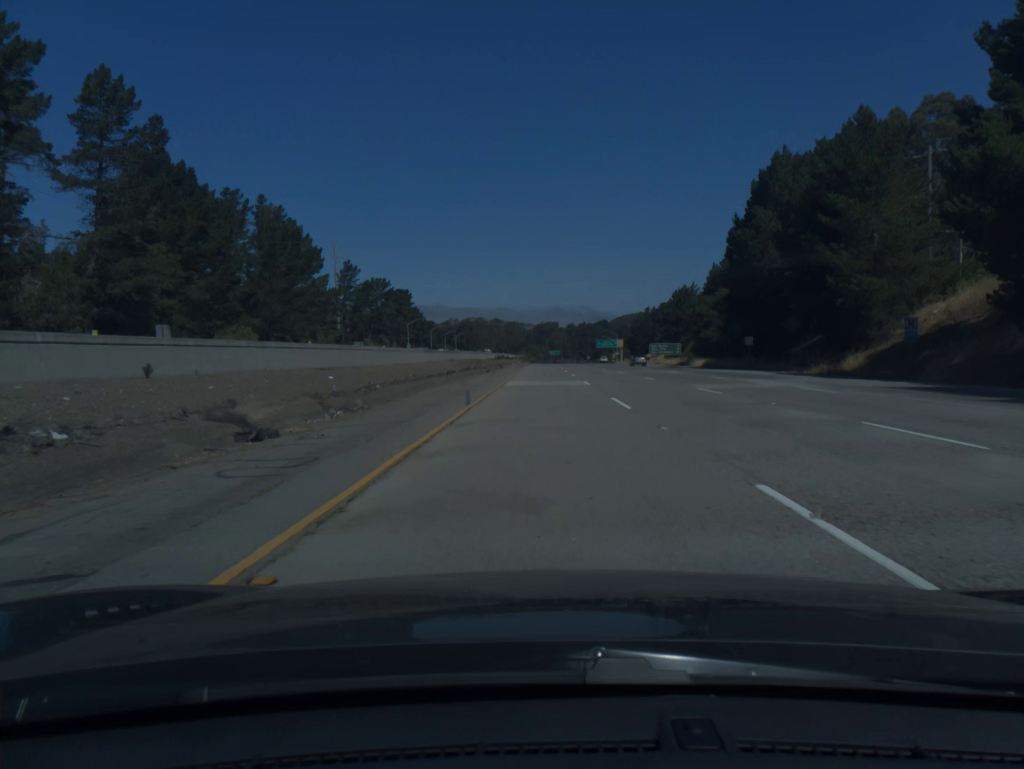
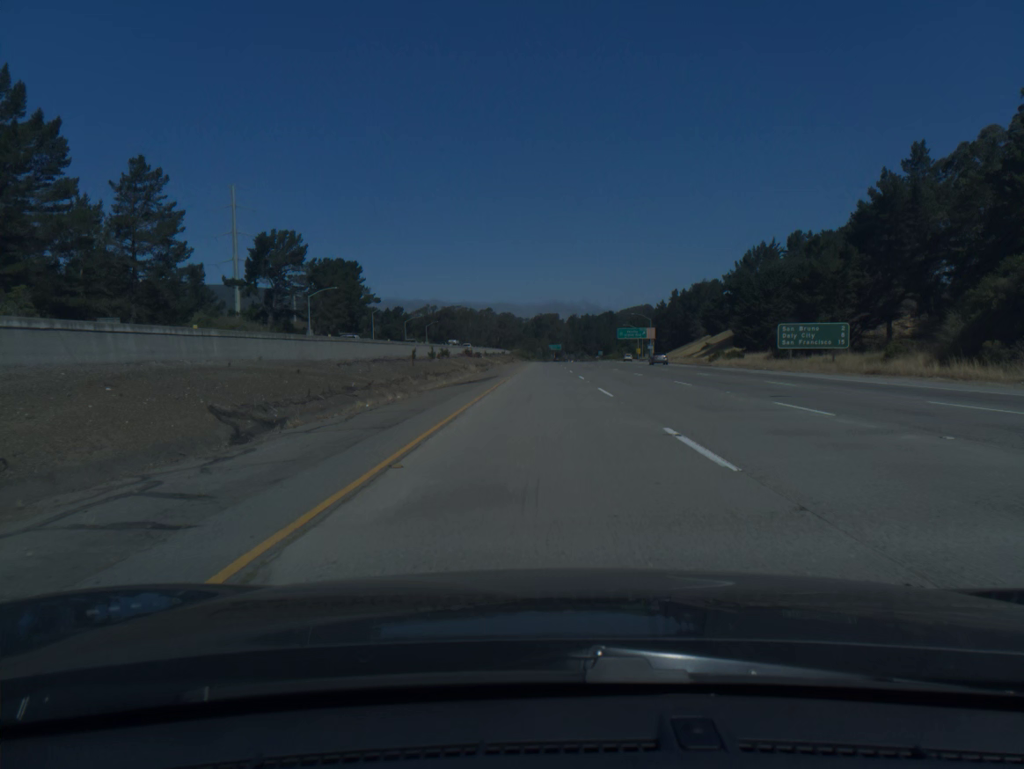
(0.0, +82.7) m; 0°
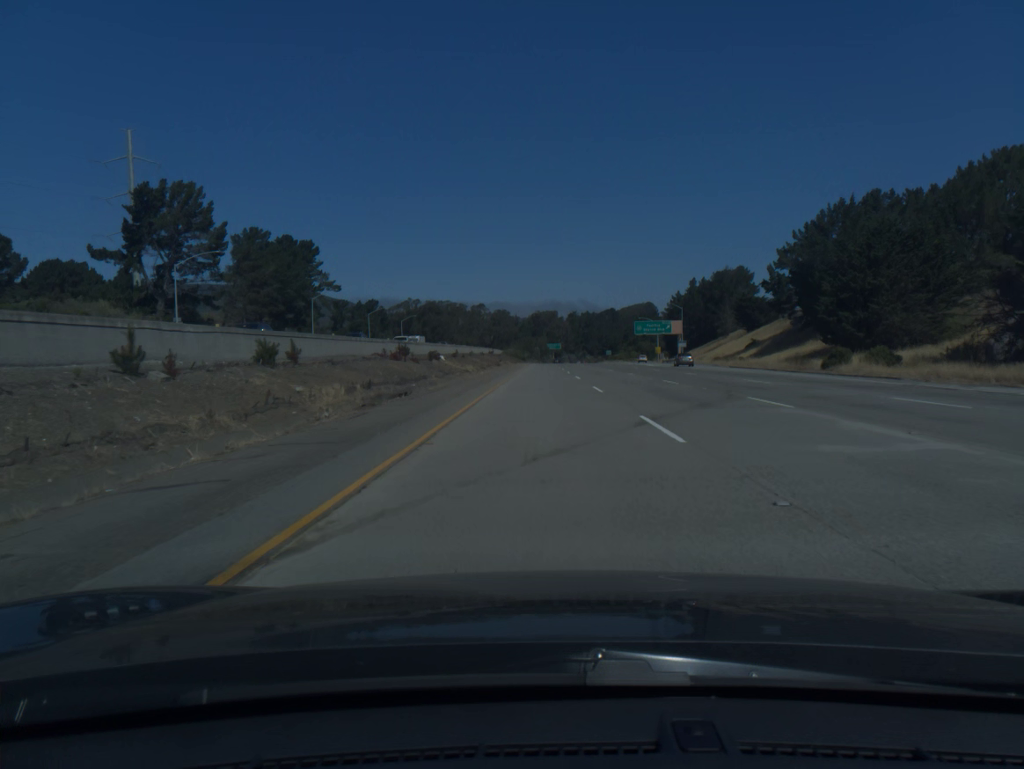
(+0.1, +41.3) m; 0°
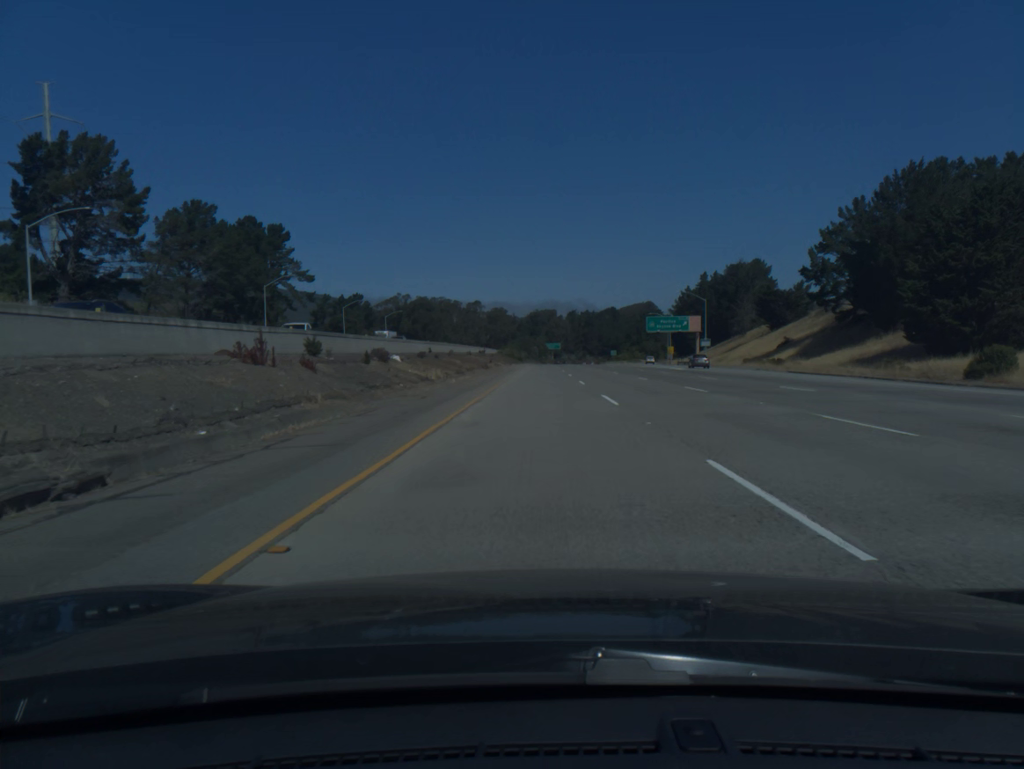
(0.0, +20.6) m; 0°
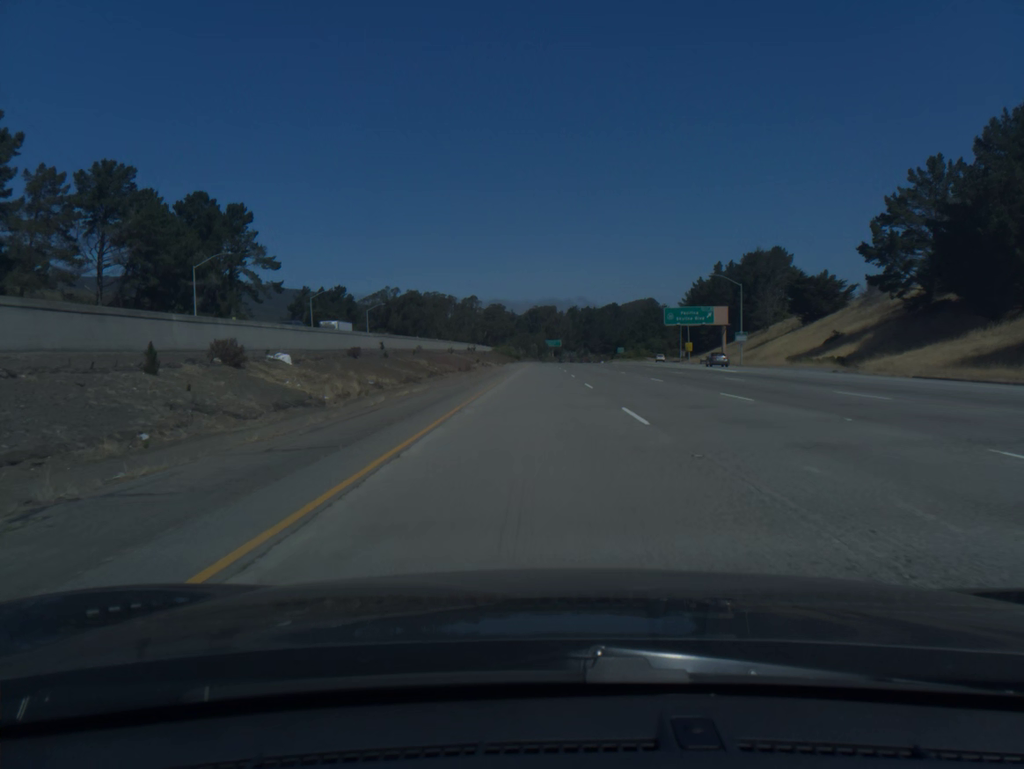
(0.0, +20.6) m; 0°
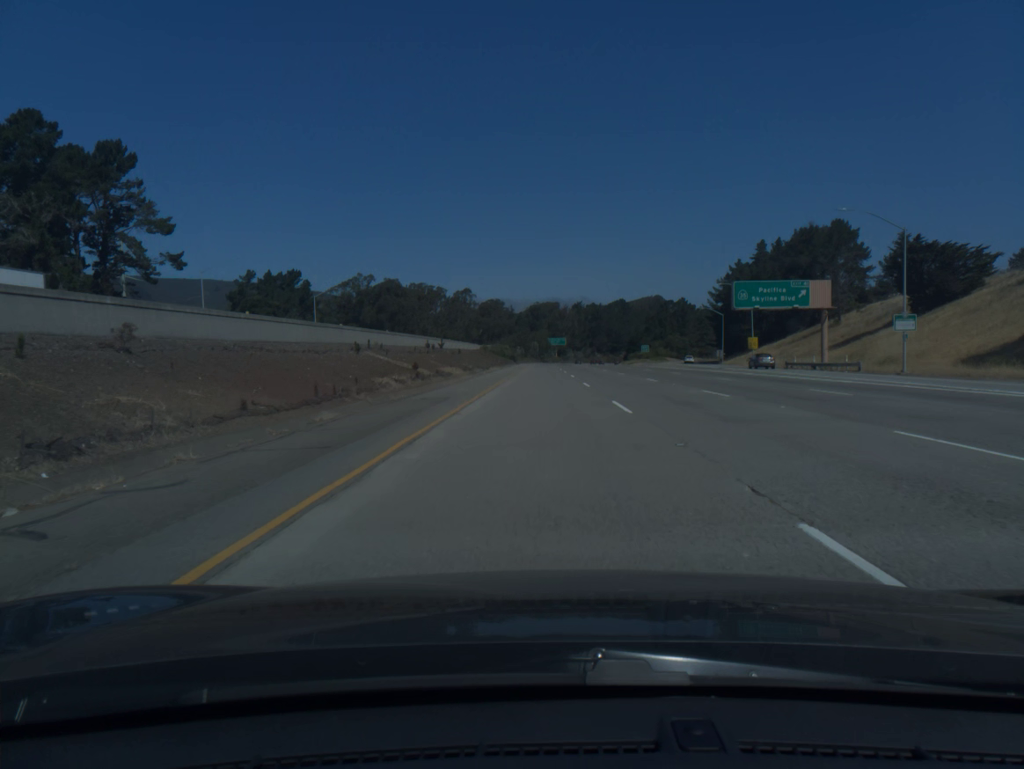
(0.0, +41.1) m; 0°
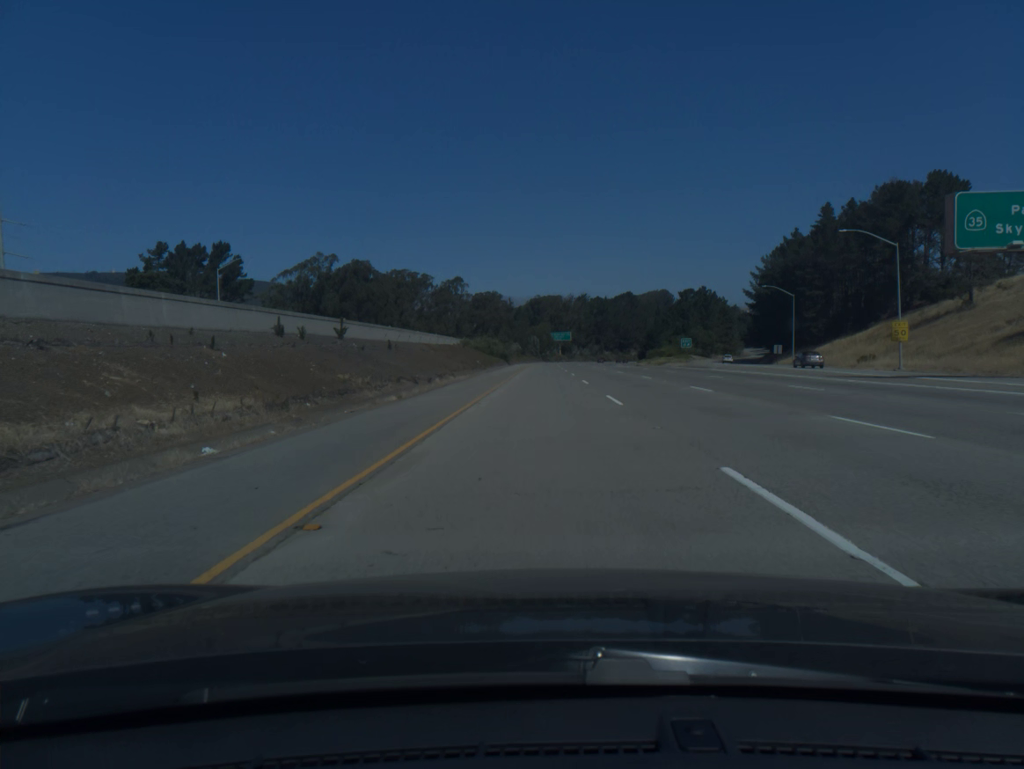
(-0.1, +41.1) m; 0°
